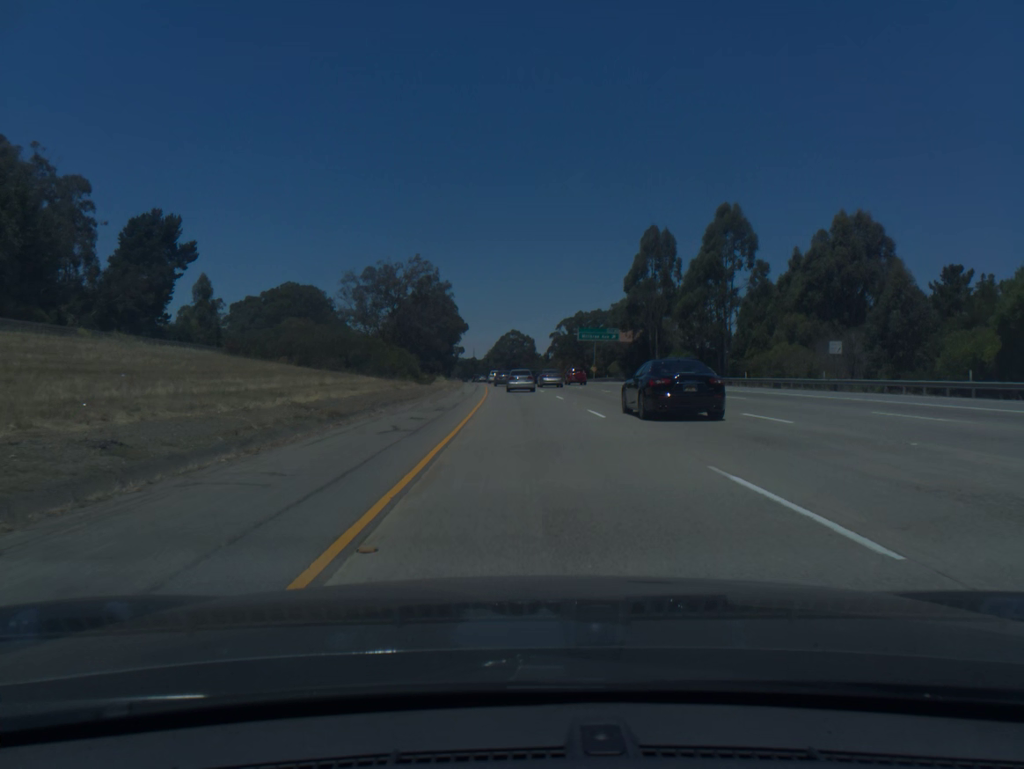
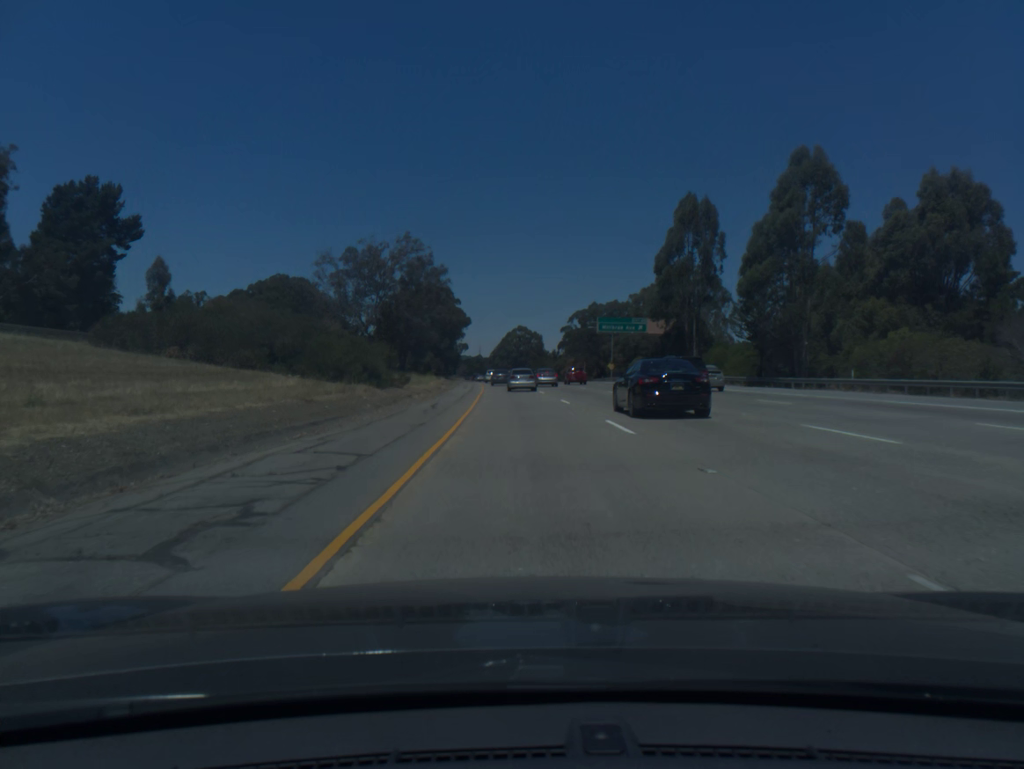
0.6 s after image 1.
(-0.1, +19.6) m; 0°
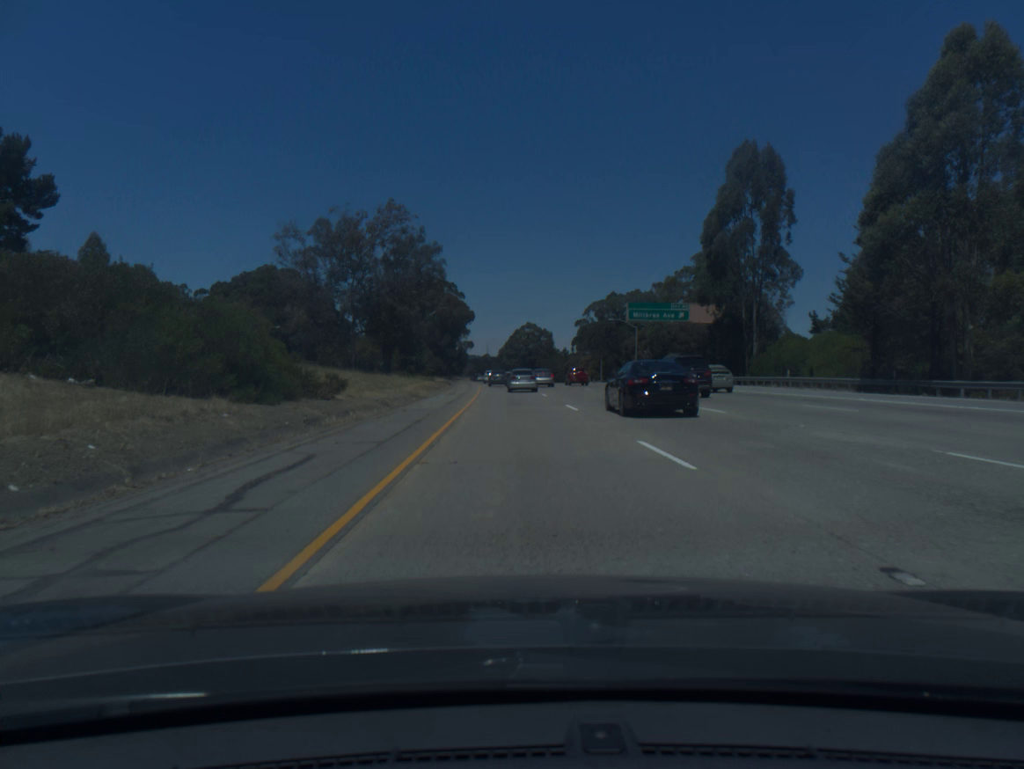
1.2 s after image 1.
(-0.1, +19.8) m; -1°
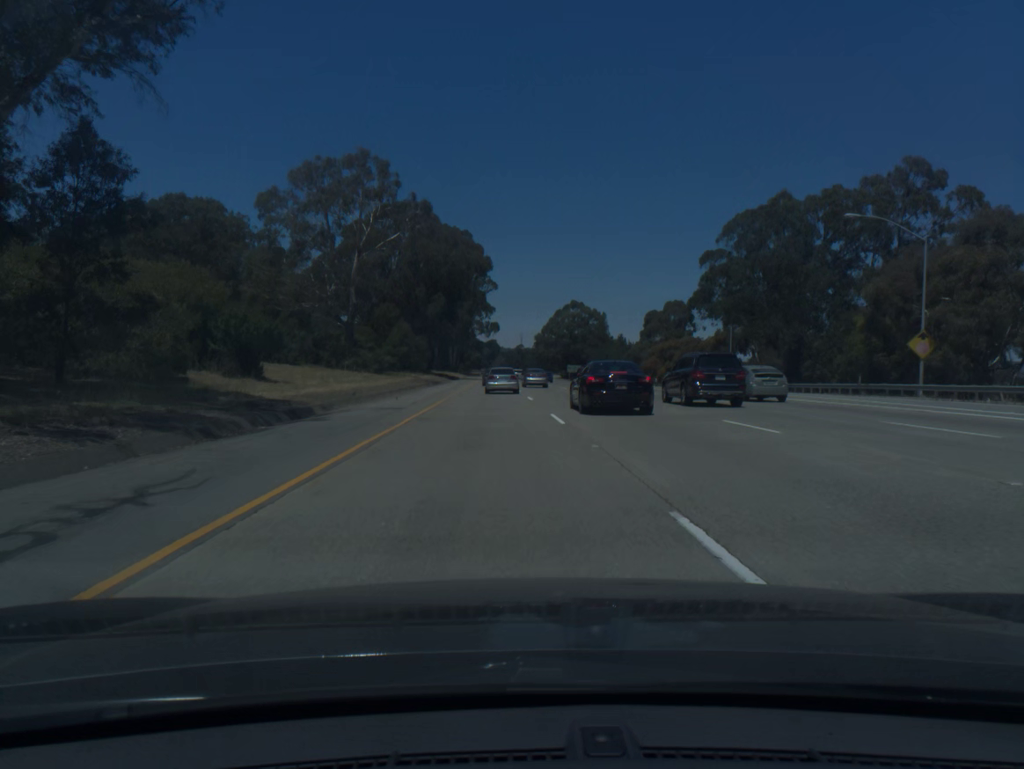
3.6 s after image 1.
(-1.8, +79.9) m; -3°
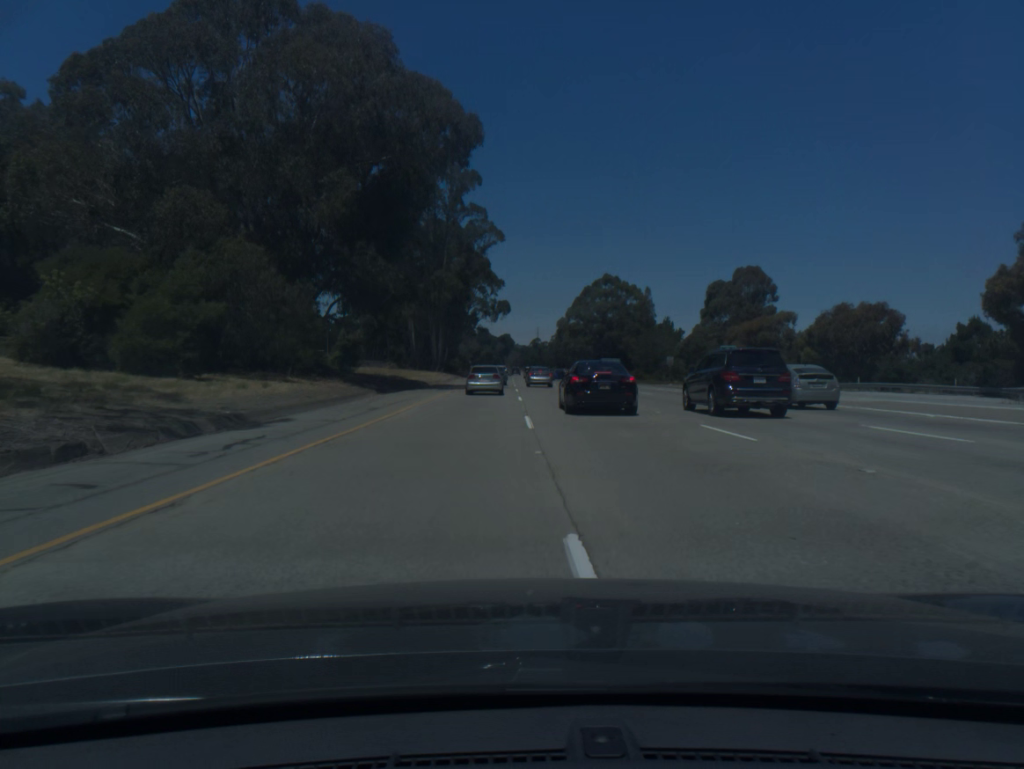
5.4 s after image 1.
(-0.7, +59.2) m; -1°
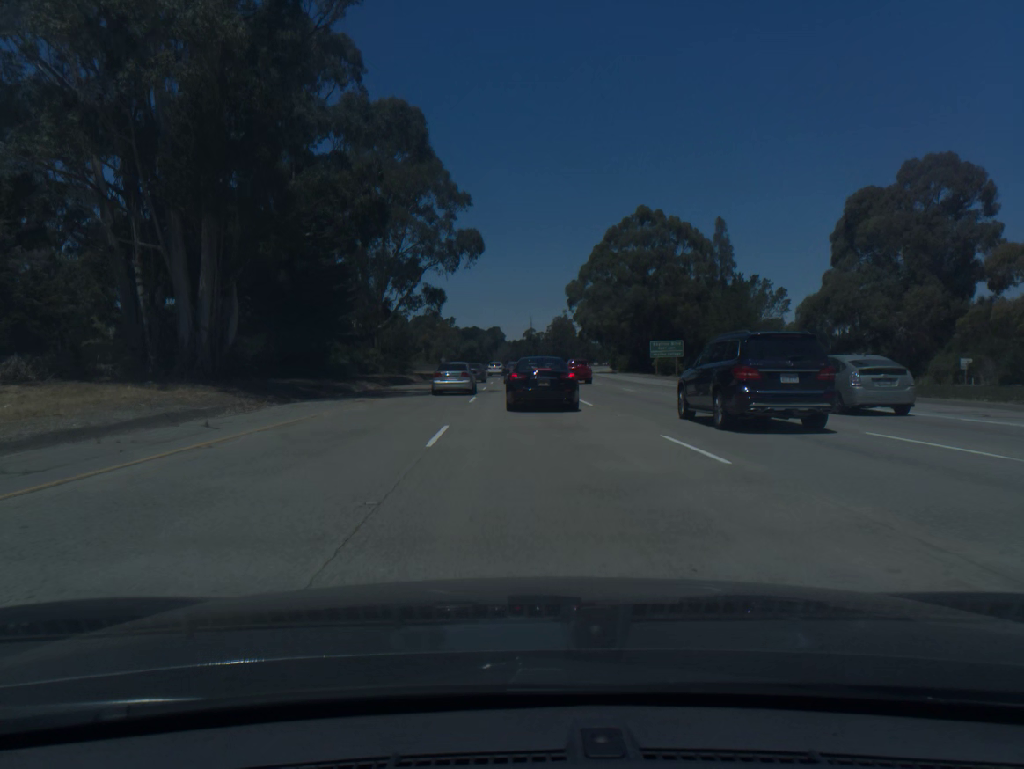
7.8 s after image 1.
(+0.5, +77.4) m; 0°
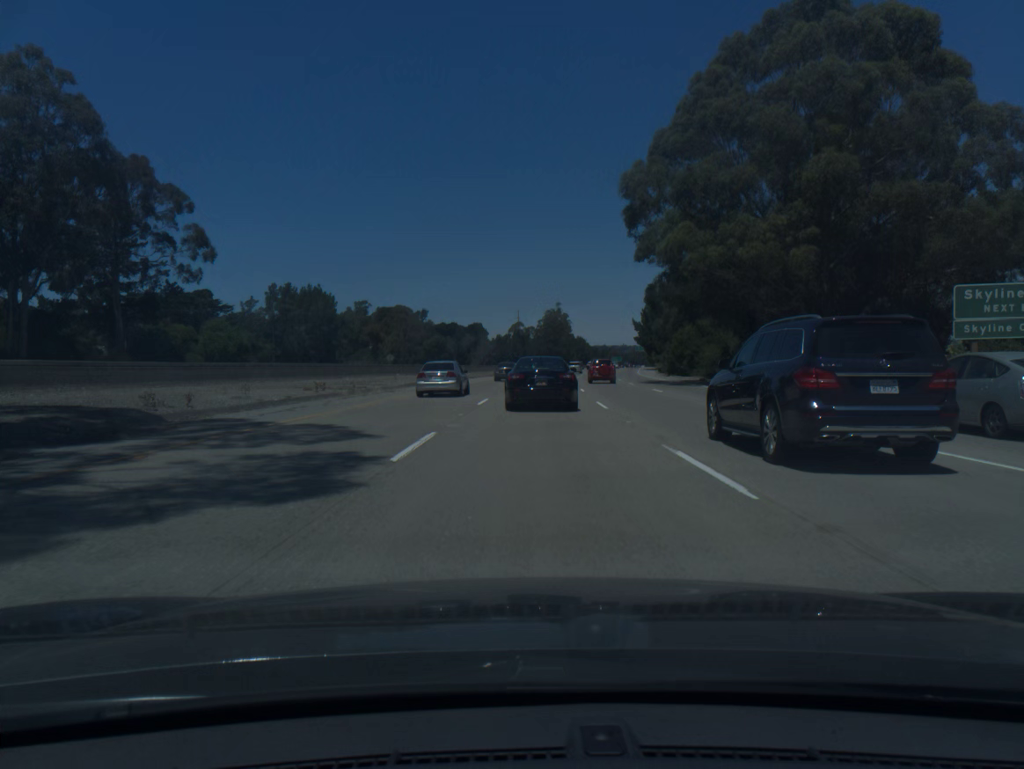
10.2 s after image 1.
(-0.2, +75.3) m; +1°
